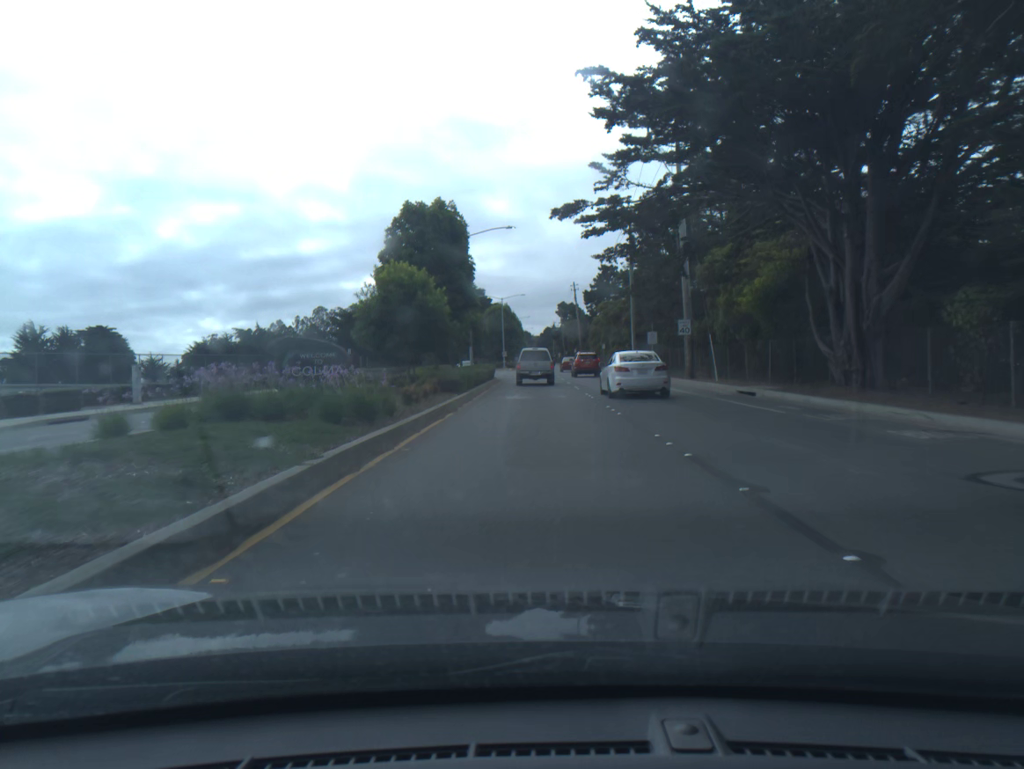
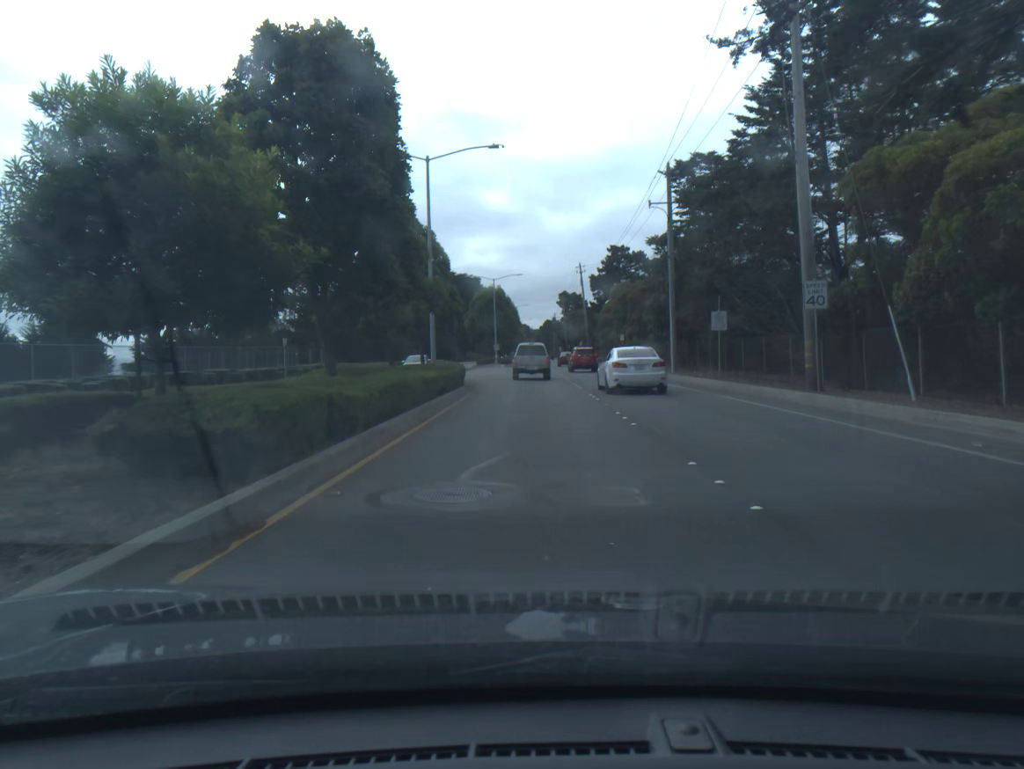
(0.0, +18.1) m; 0°
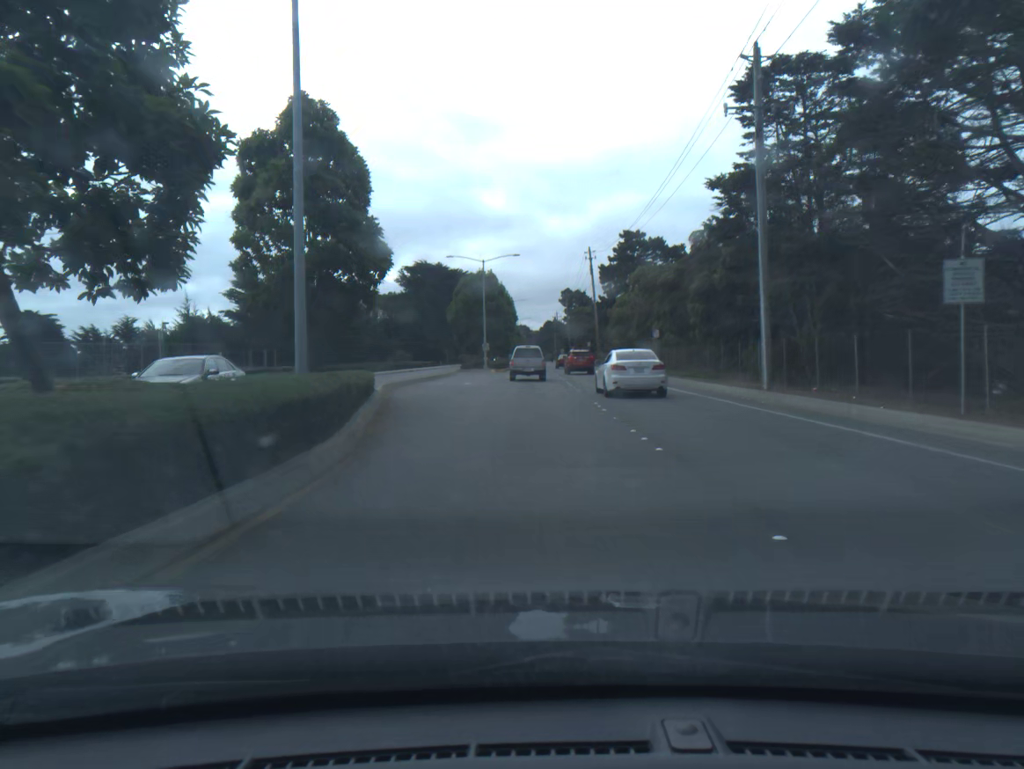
(0.0, +18.0) m; 0°
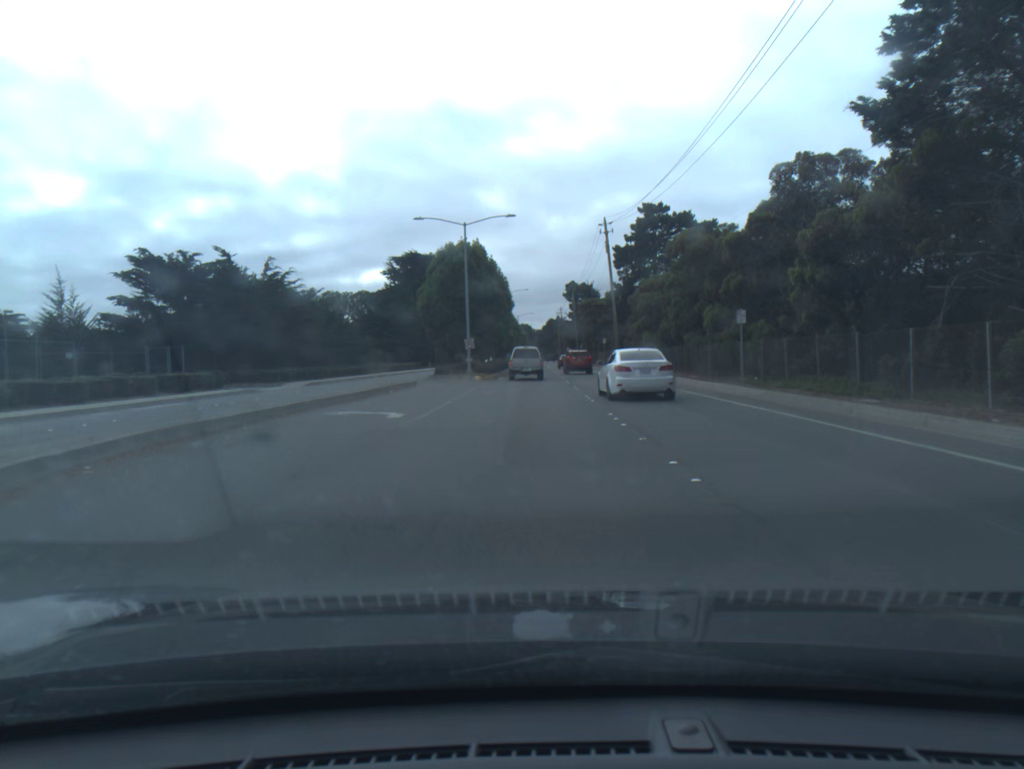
(0.0, +18.3) m; 0°
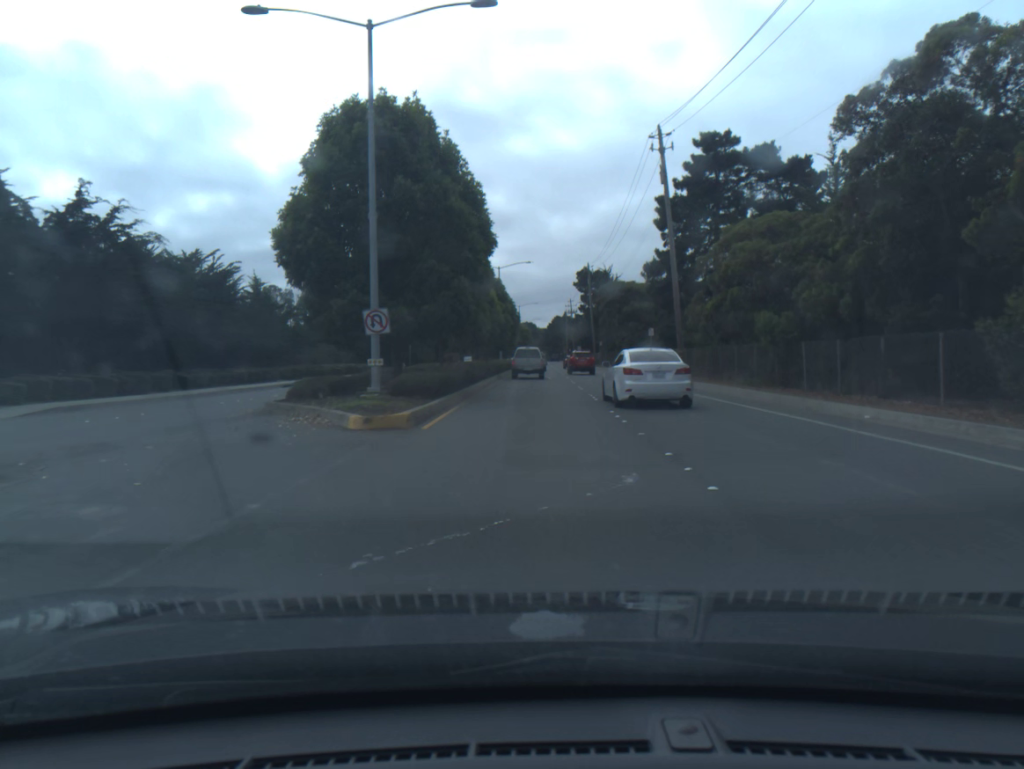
(-0.1, +28.6) m; 0°
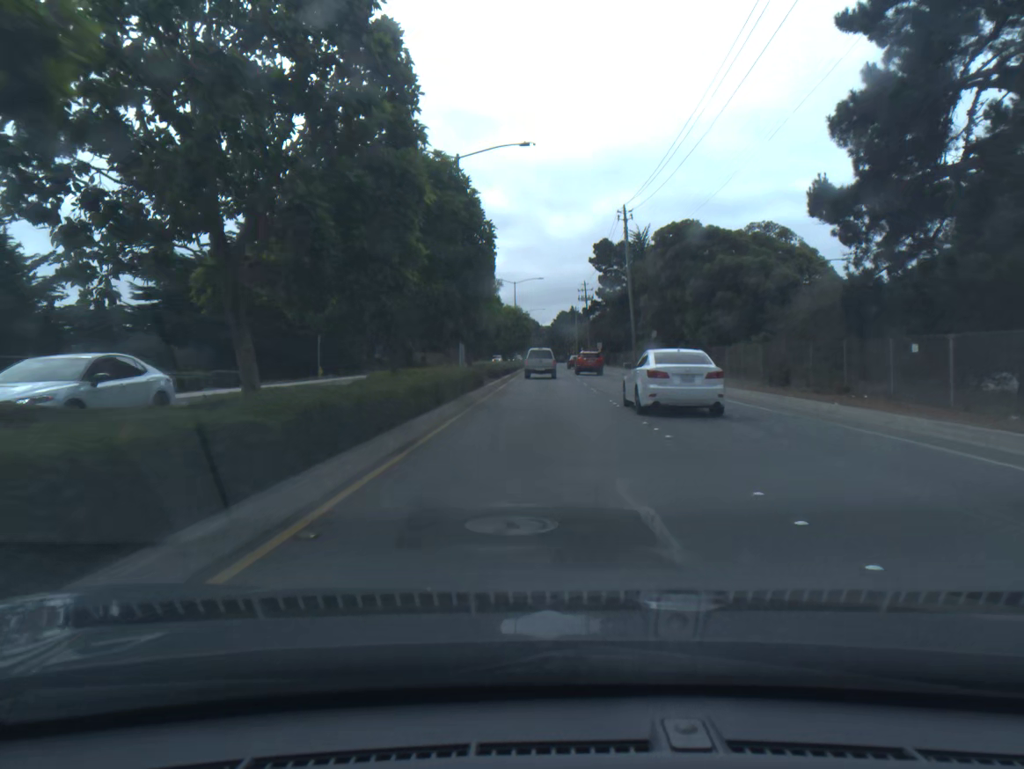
(+0.1, +39.3) m; 0°
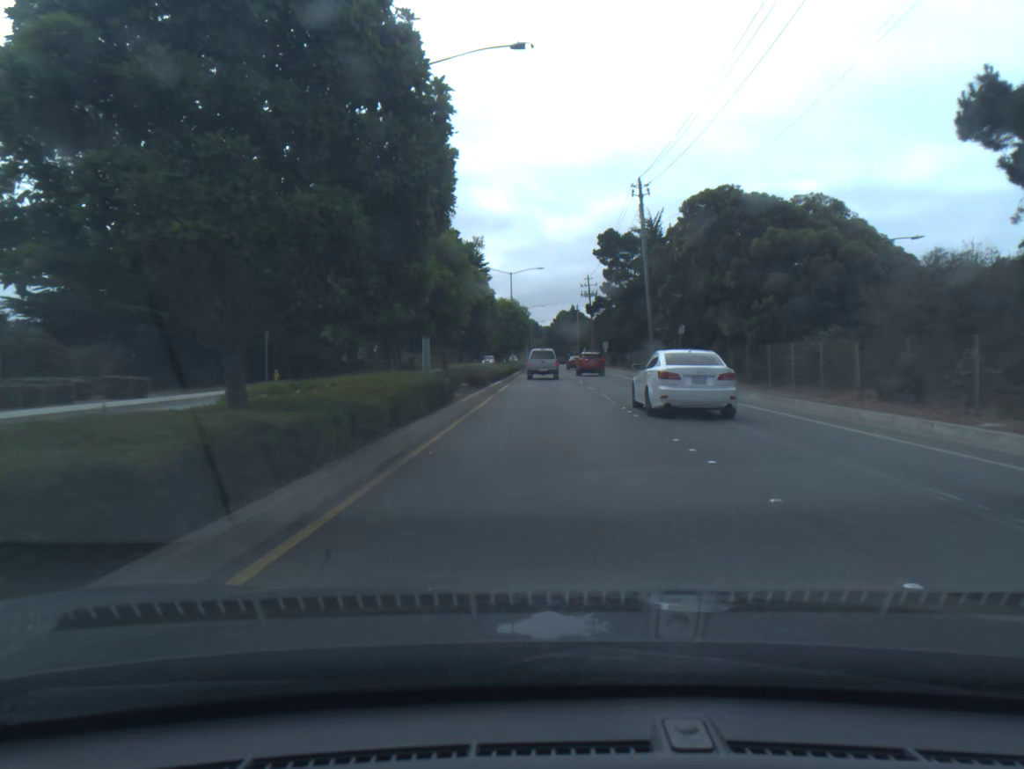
(0.0, +10.1) m; 0°
